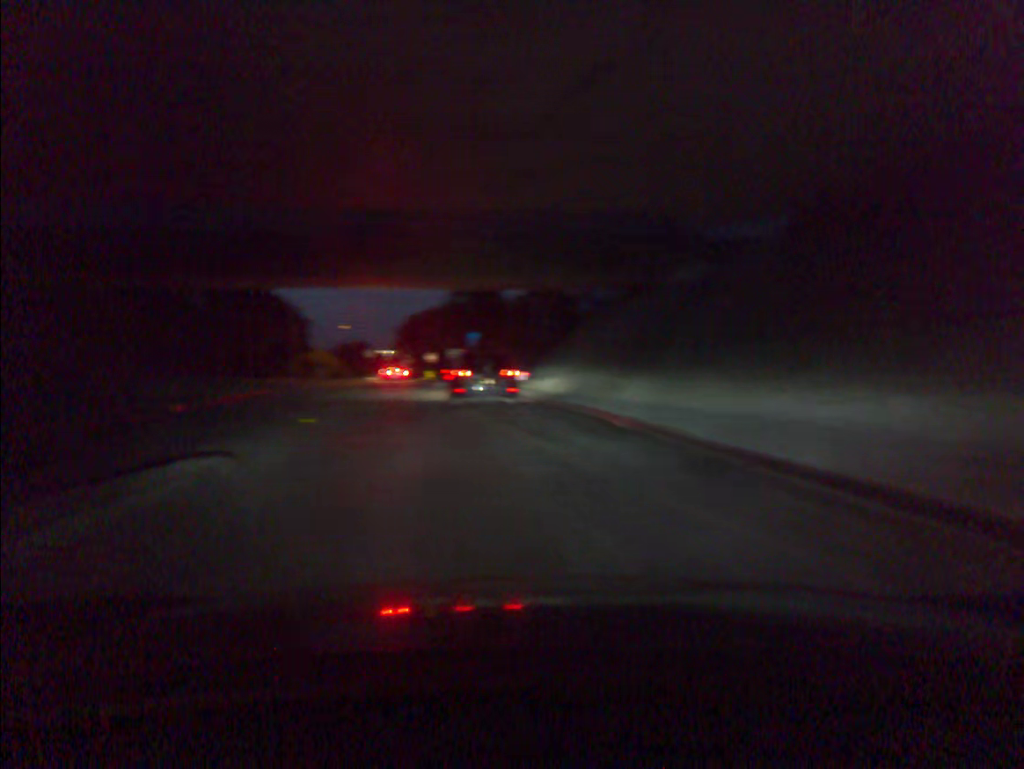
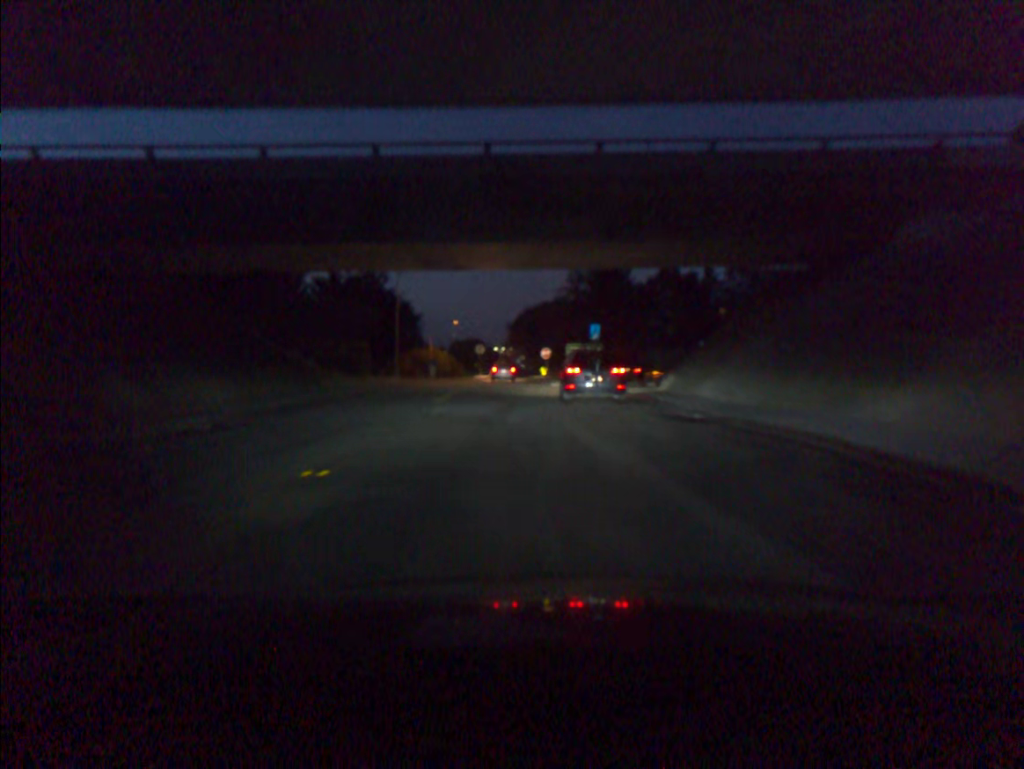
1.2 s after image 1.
(-0.7, +9.4) m; -7°
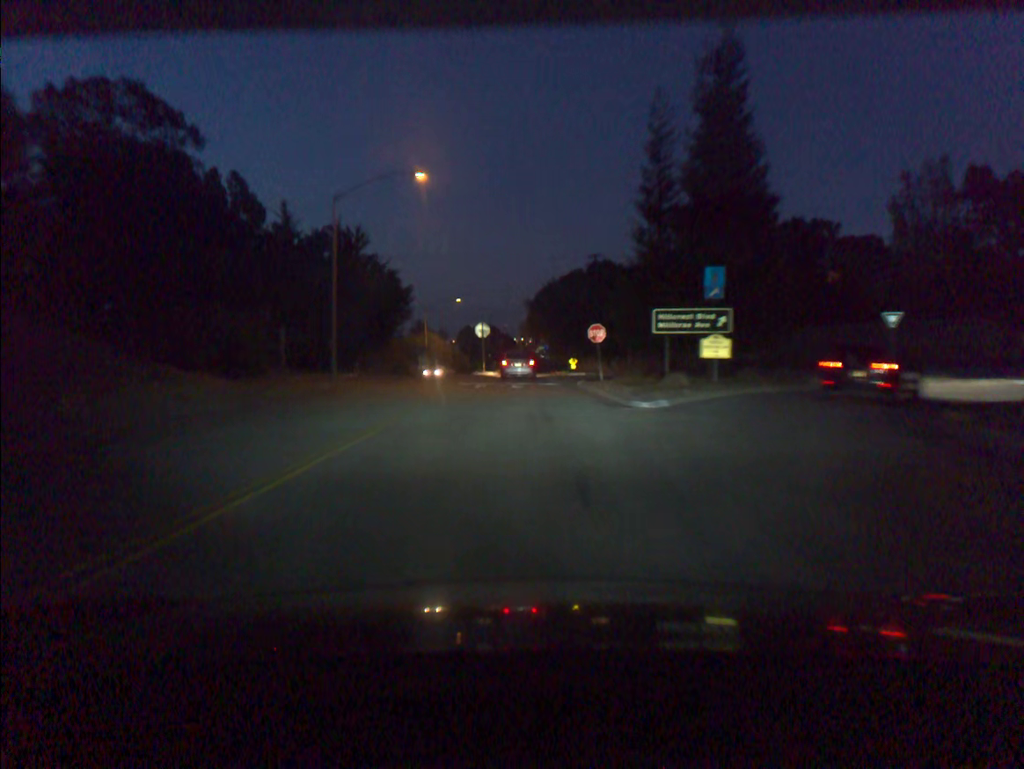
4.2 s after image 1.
(-0.7, +28.2) m; -3°
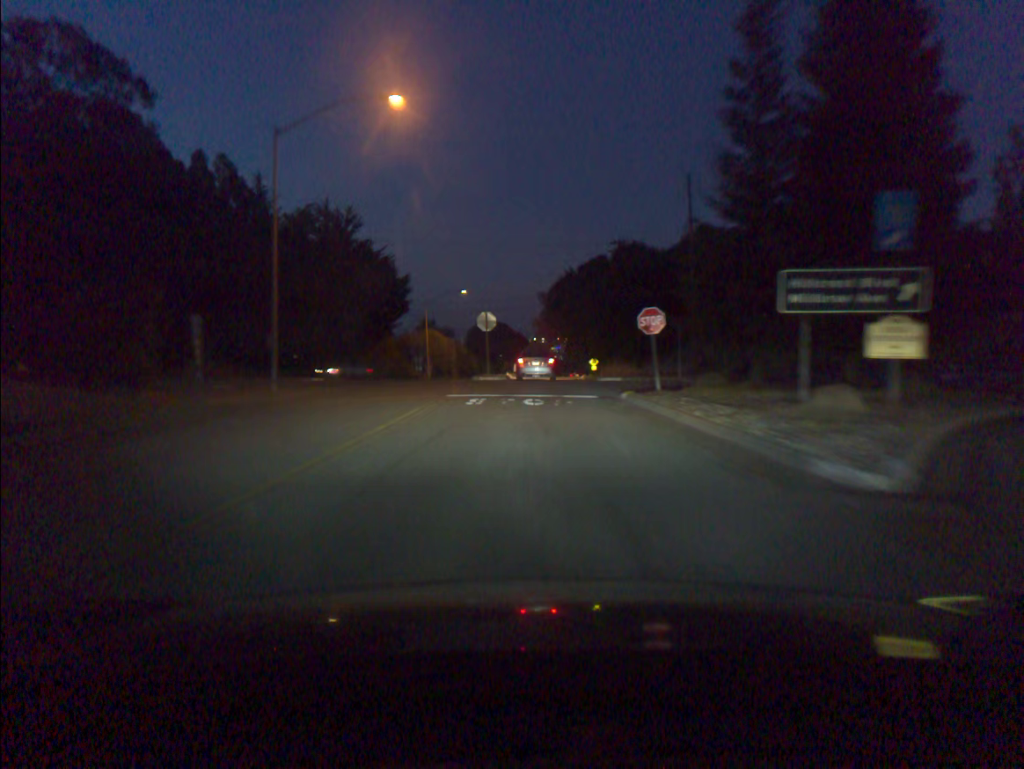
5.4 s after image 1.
(0.0, +11.4) m; -1°
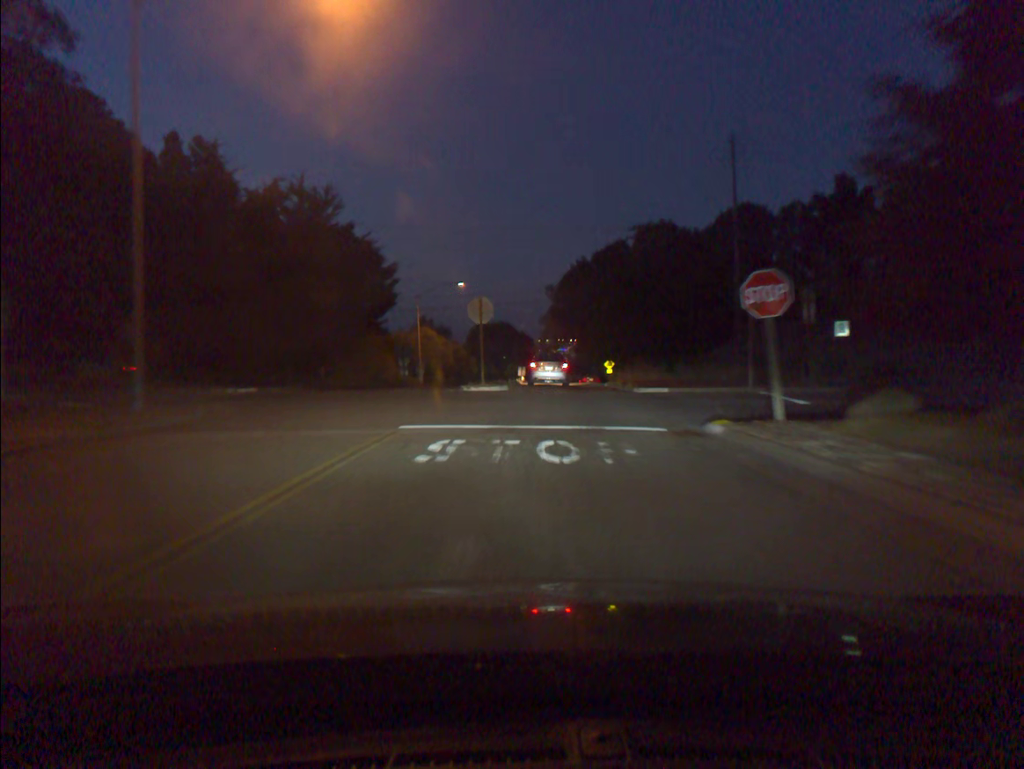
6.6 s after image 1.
(+0.1, +10.4) m; +1°
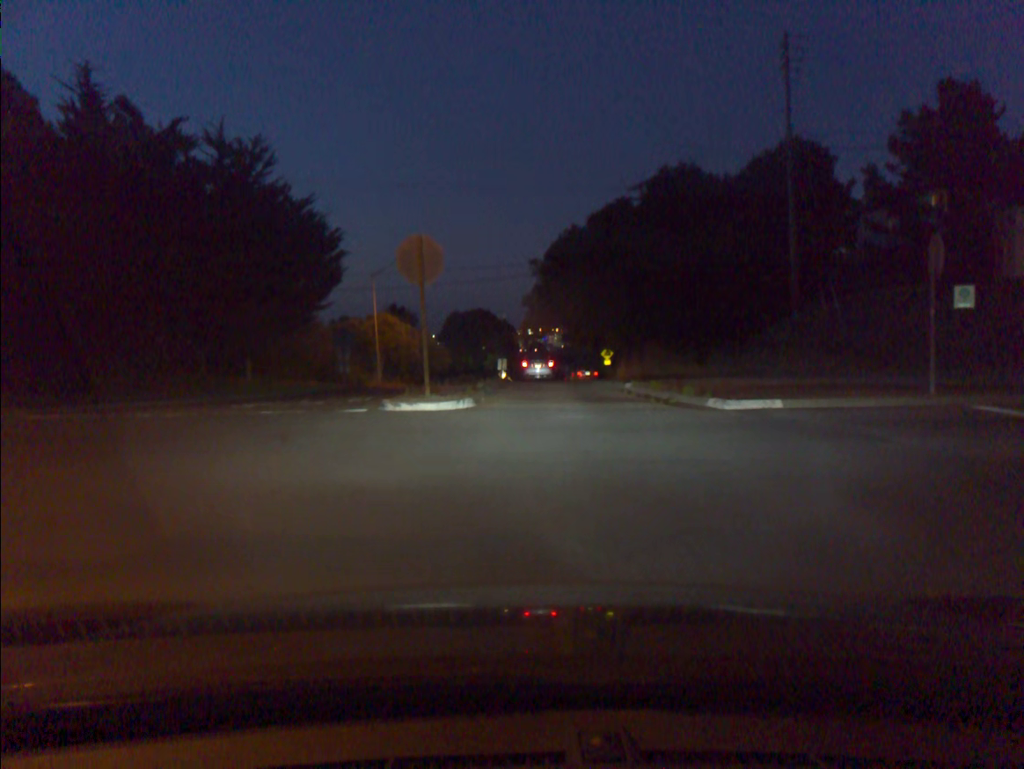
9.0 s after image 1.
(+0.2, +12.8) m; +3°
